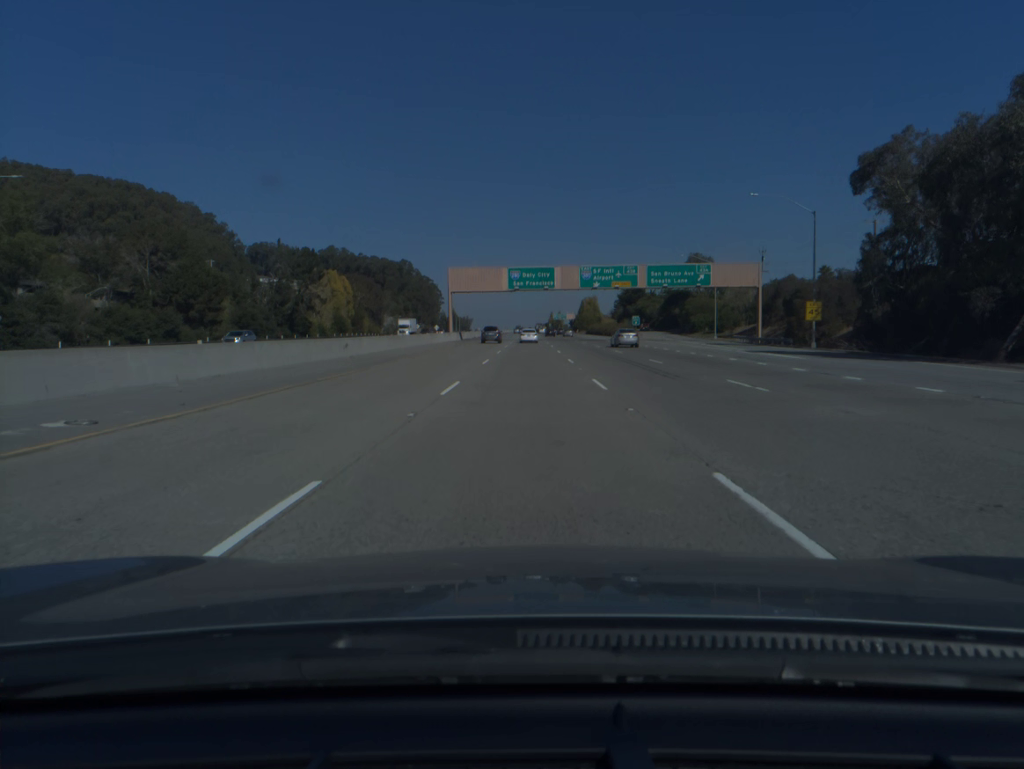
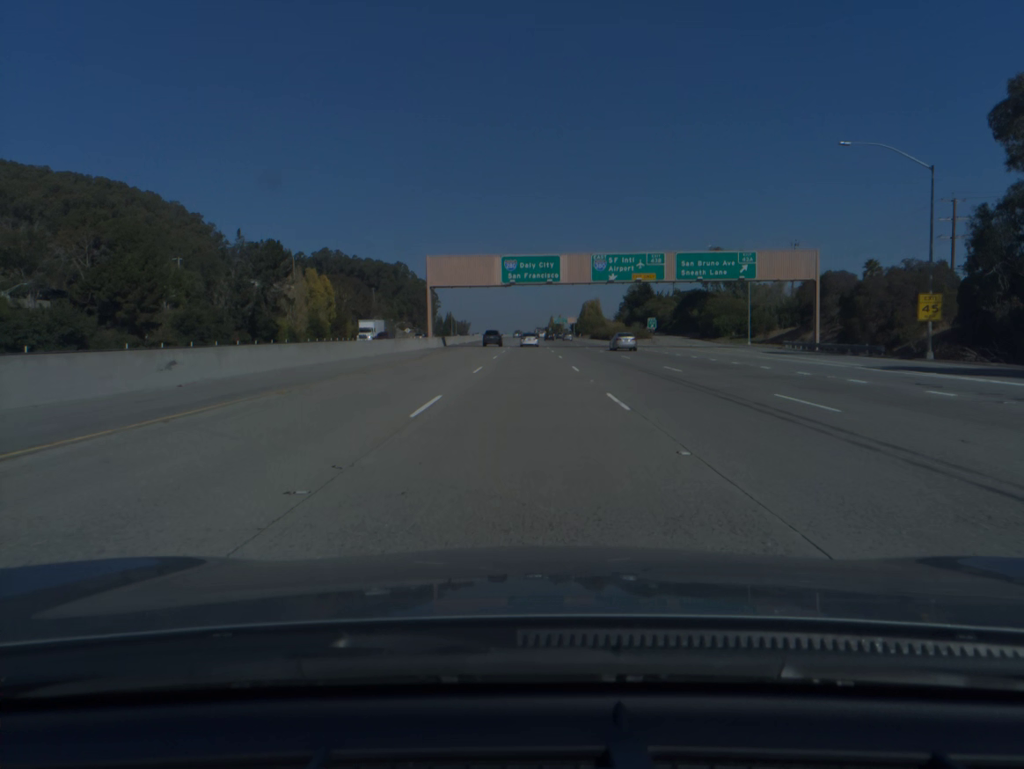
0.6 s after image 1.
(0.0, +18.9) m; 0°
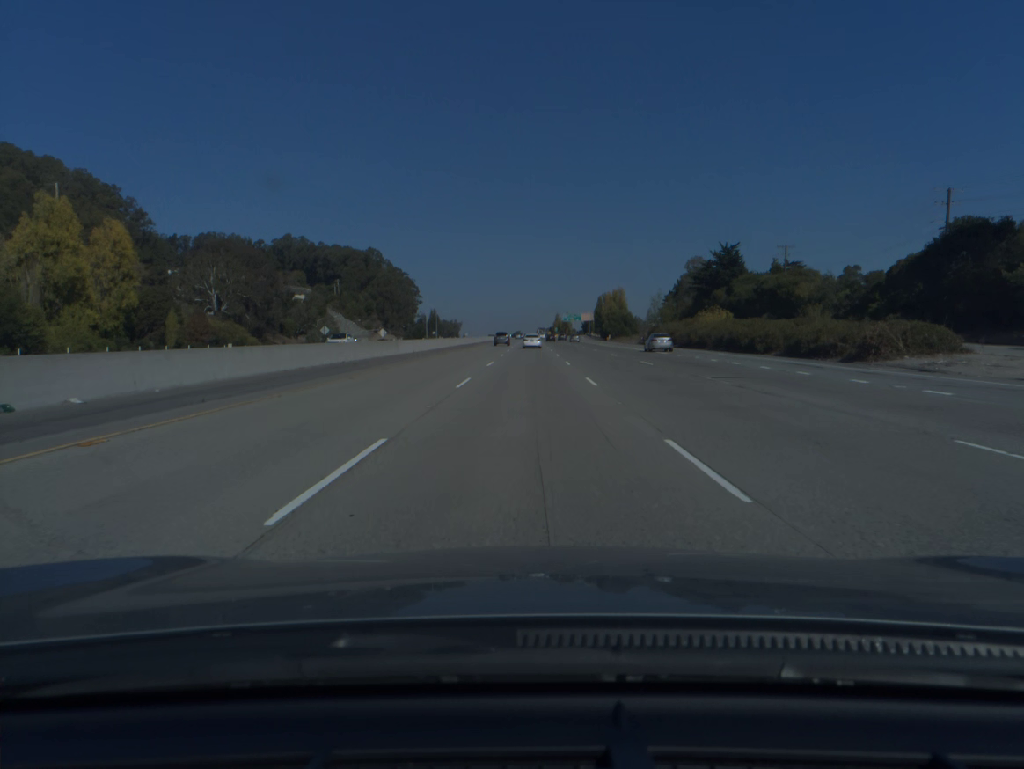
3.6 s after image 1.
(-0.1, +95.1) m; 0°
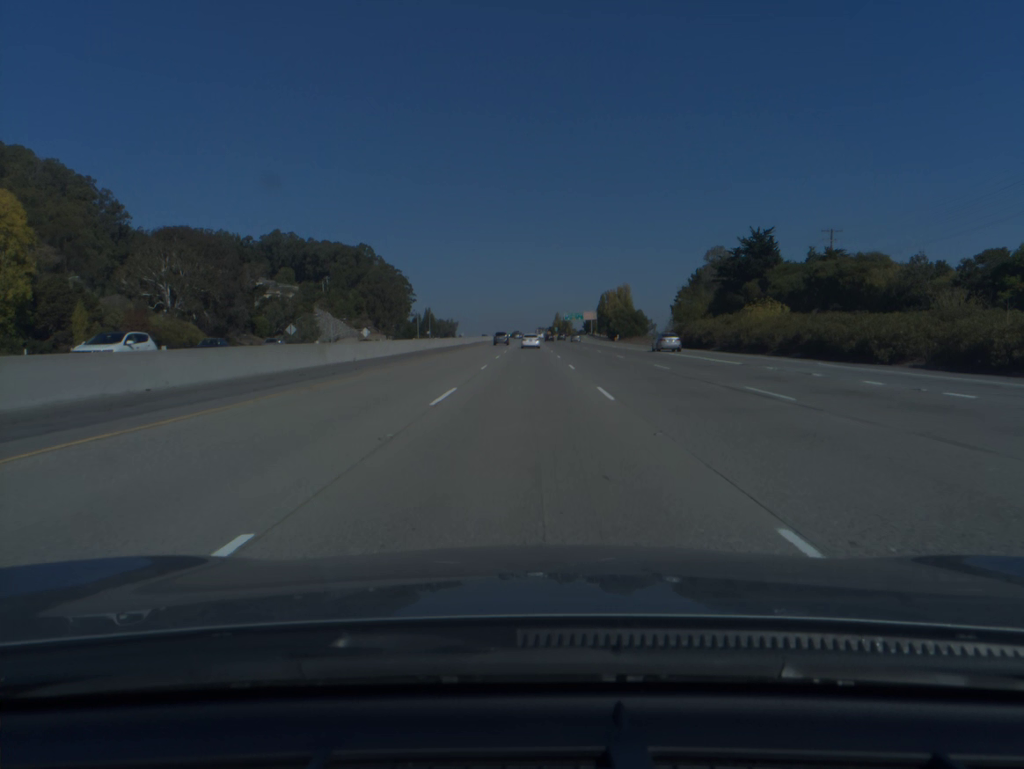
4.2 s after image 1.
(0.0, +19.2) m; 0°
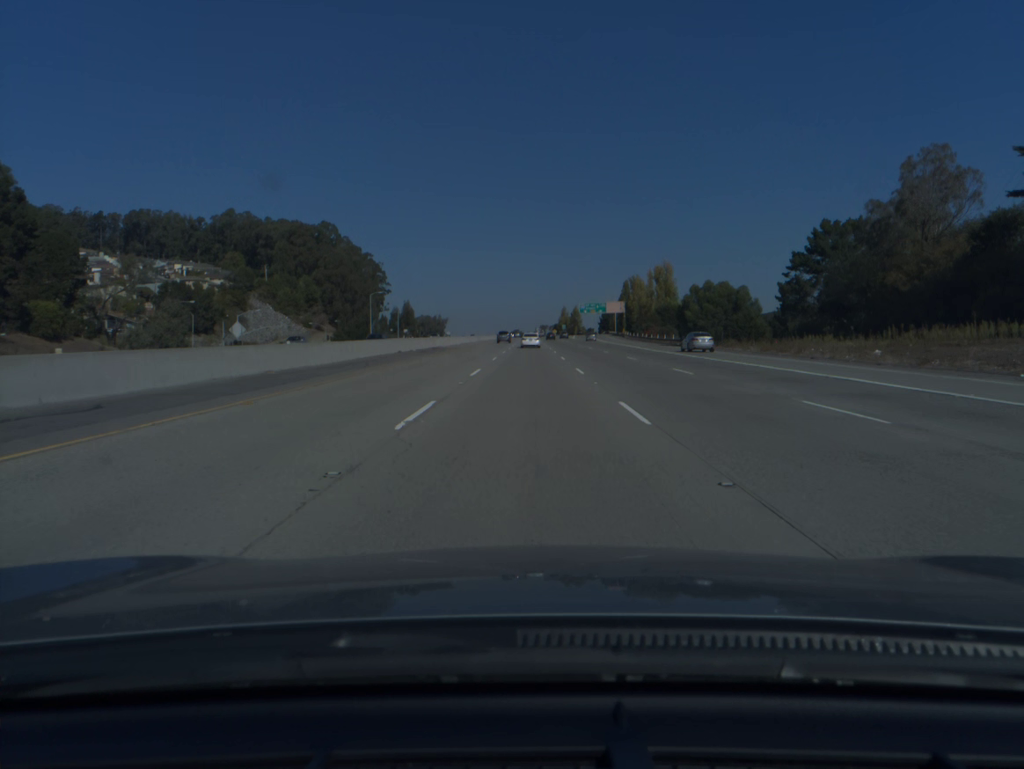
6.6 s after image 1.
(0.0, +77.4) m; 0°
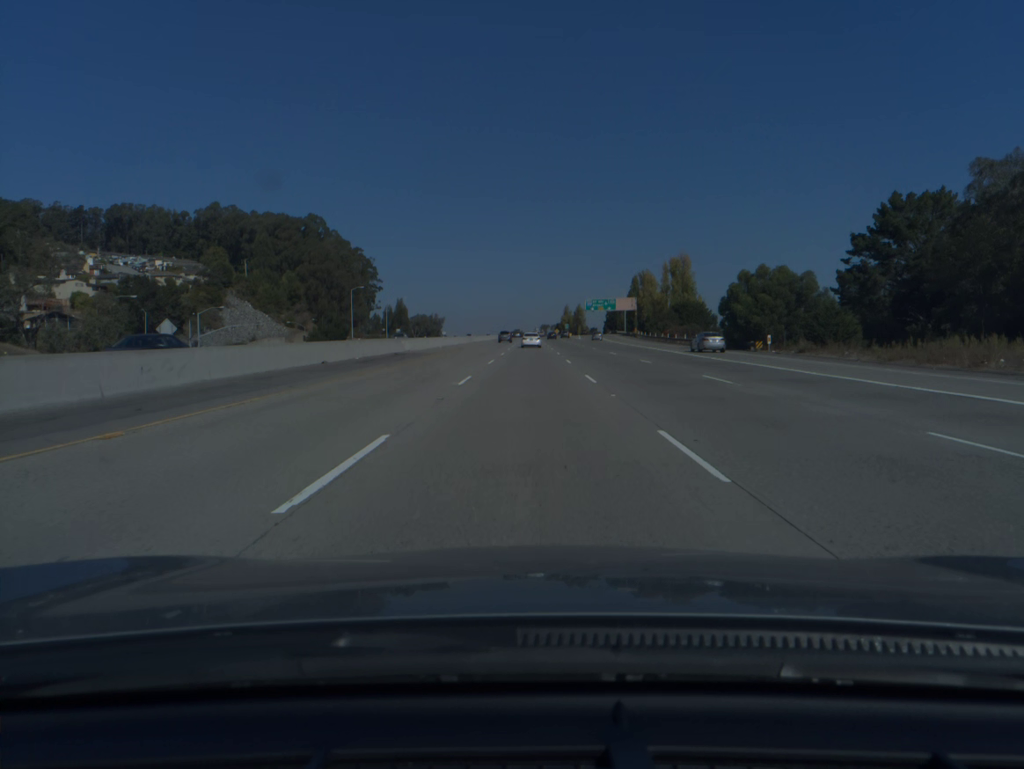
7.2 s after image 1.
(0.0, +19.4) m; 0°
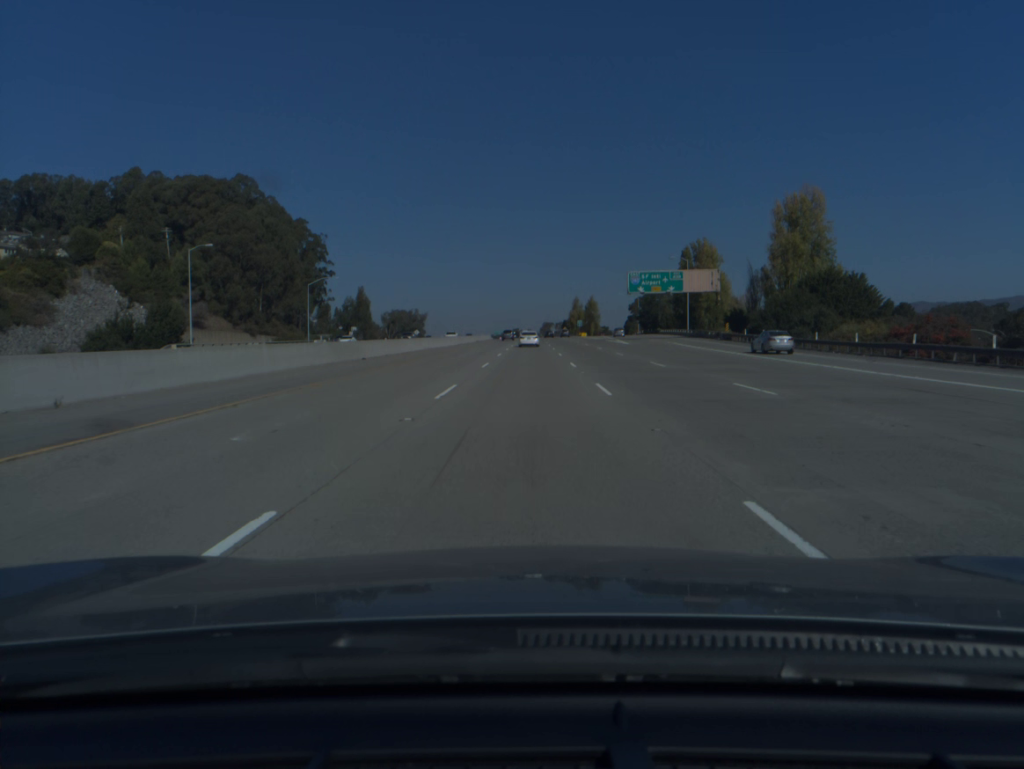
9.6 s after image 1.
(+0.1, +77.8) m; 0°
